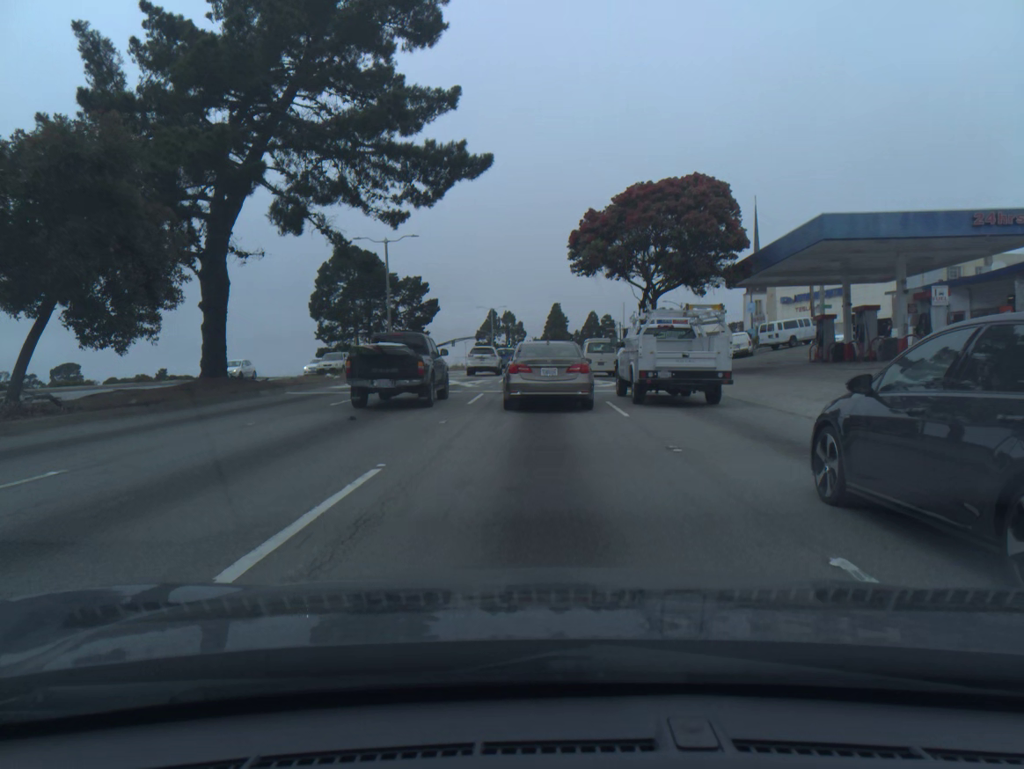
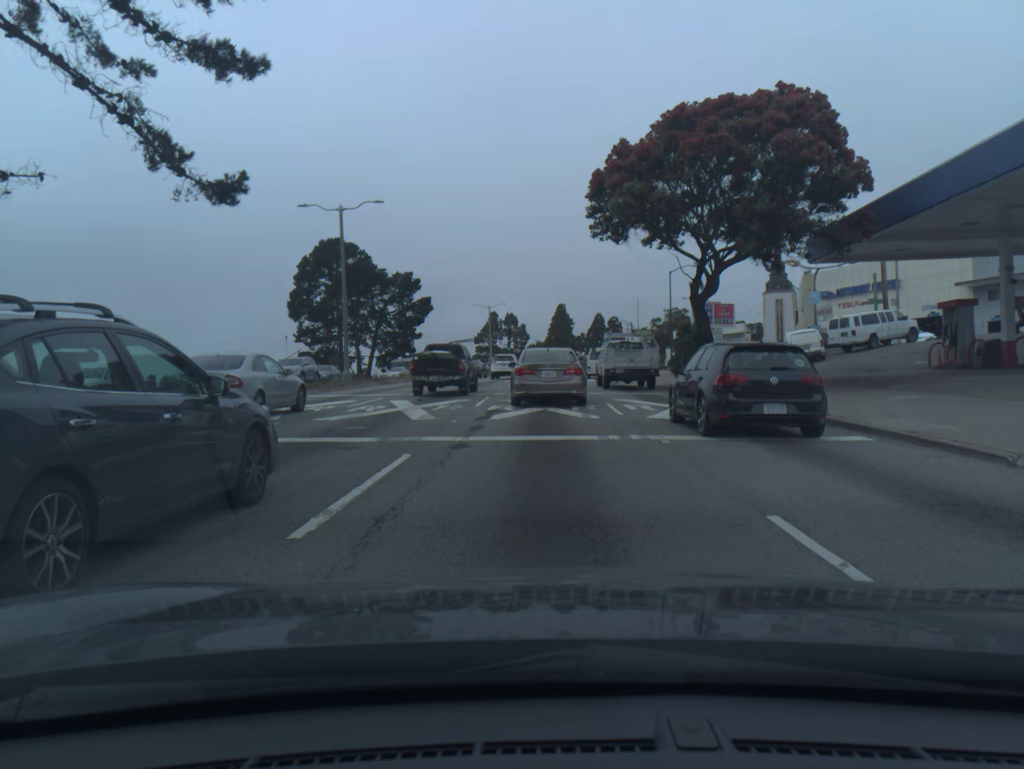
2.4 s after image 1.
(+0.1, +13.4) m; +1°
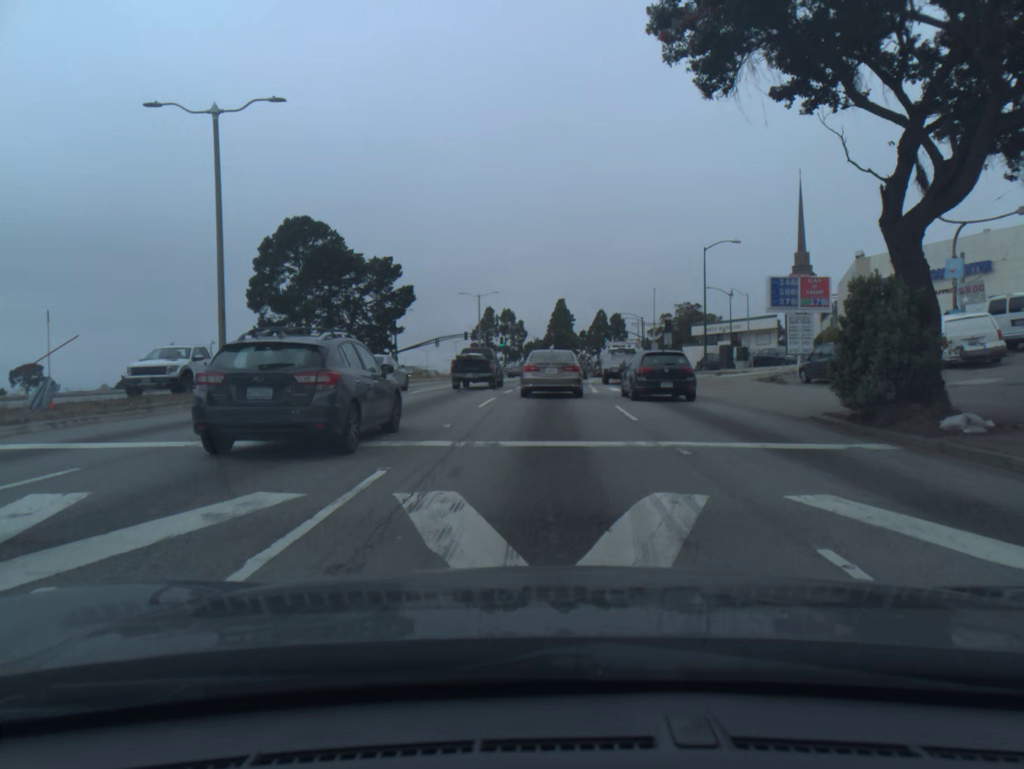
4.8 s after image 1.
(-0.1, +15.8) m; 0°
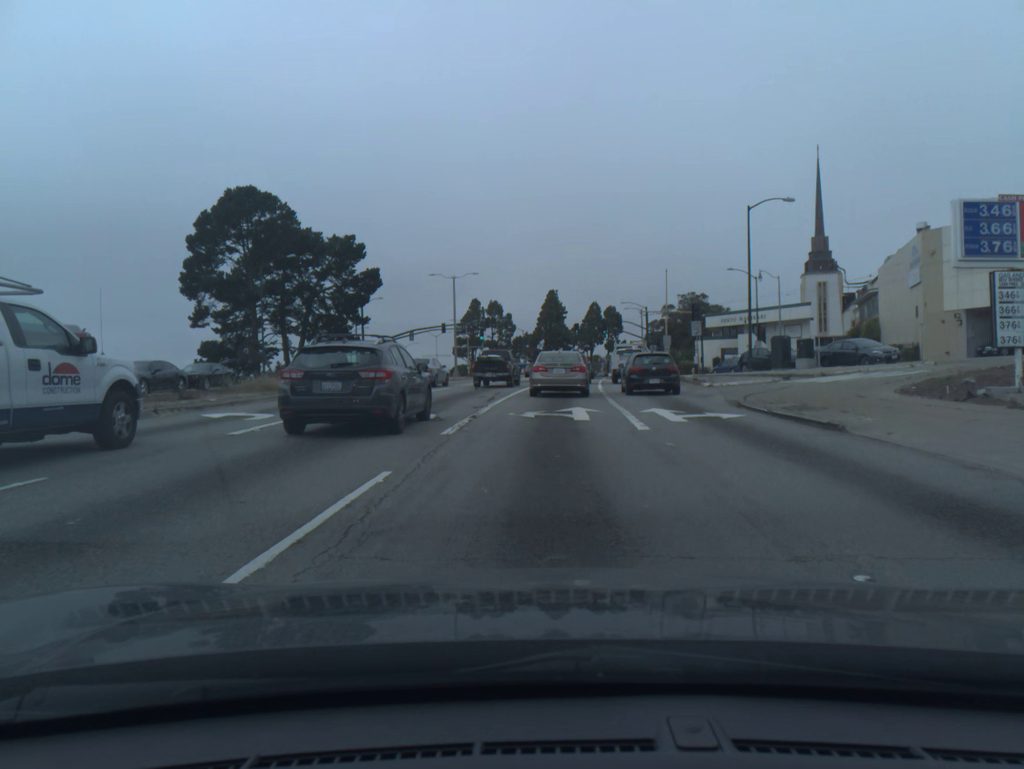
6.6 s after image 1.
(0.0, +14.8) m; +1°
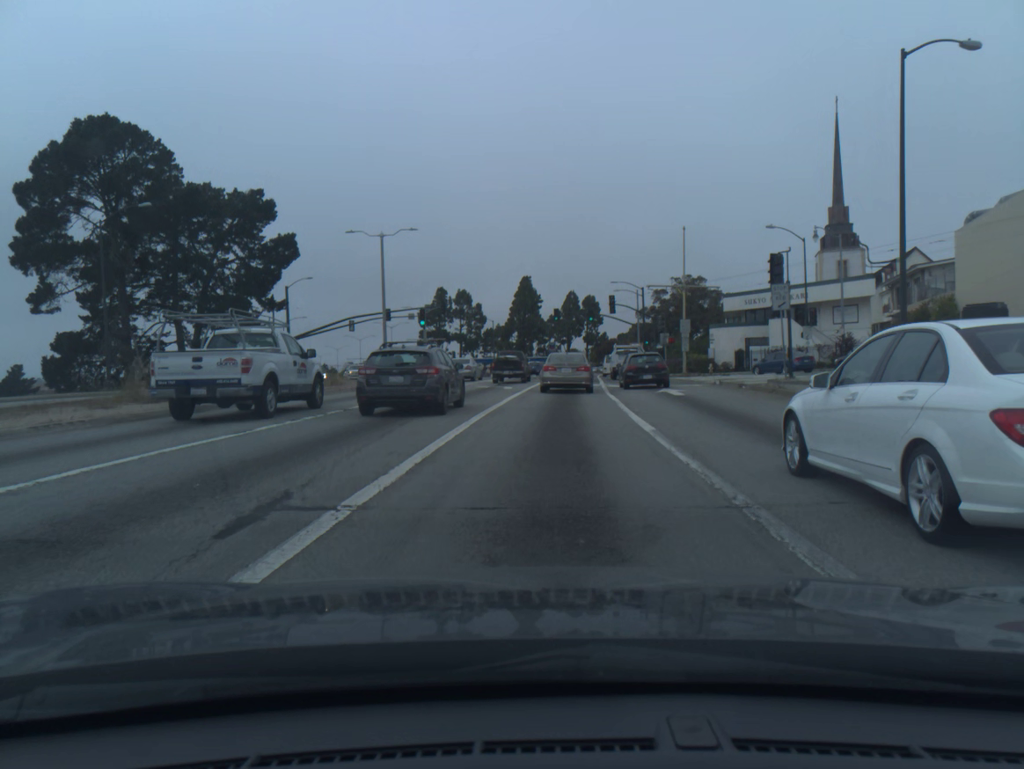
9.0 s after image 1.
(+0.5, +21.6) m; +2°
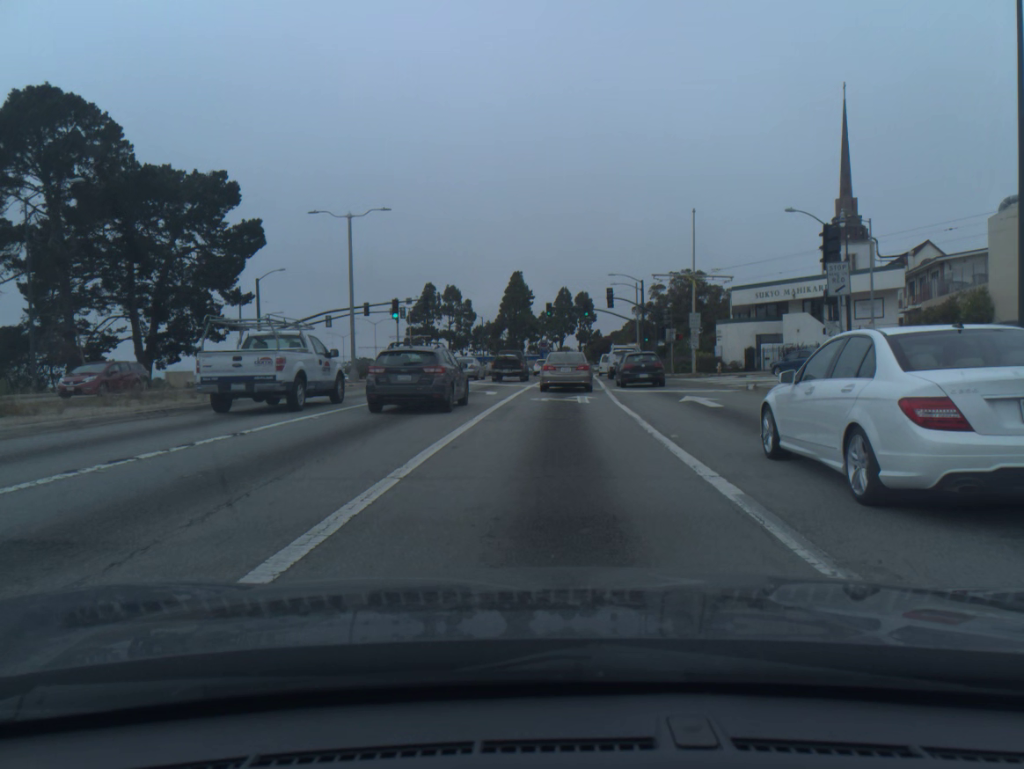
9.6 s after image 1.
(0.0, +6.0) m; +1°
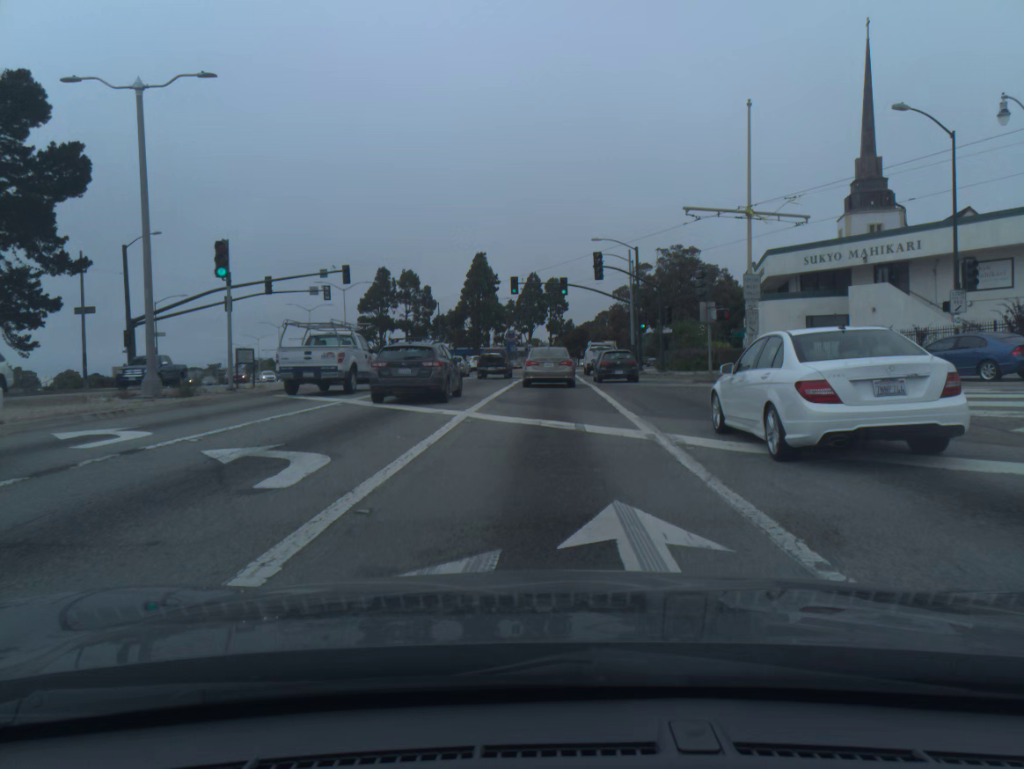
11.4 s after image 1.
(+0.4, +19.0) m; +2°
